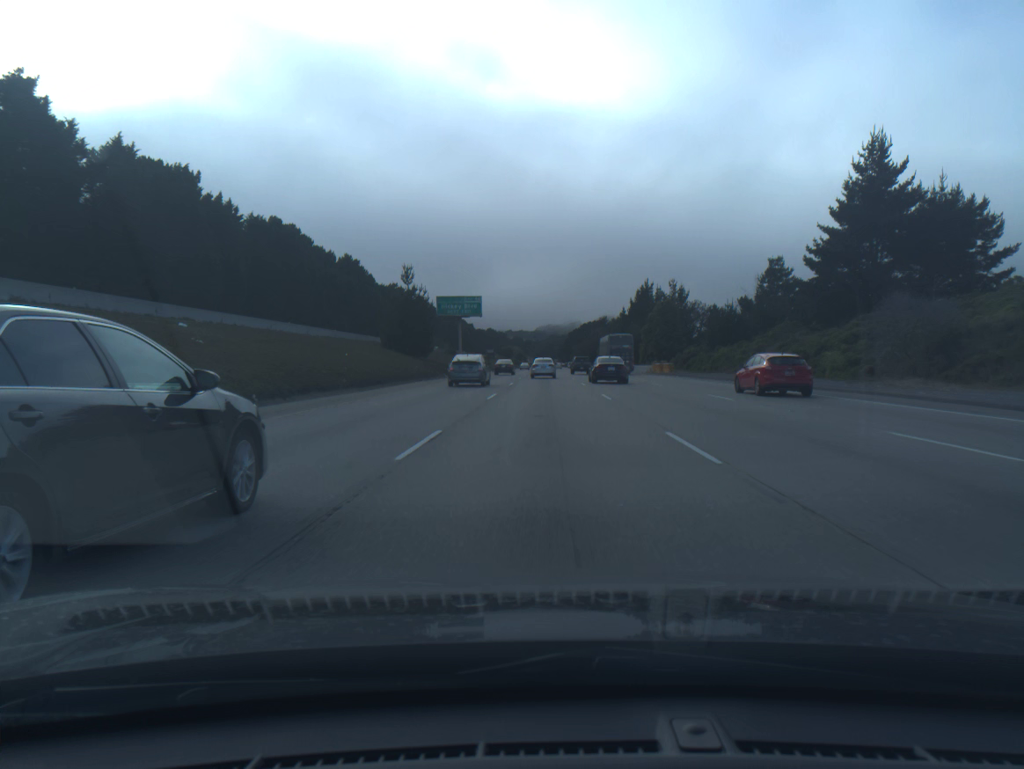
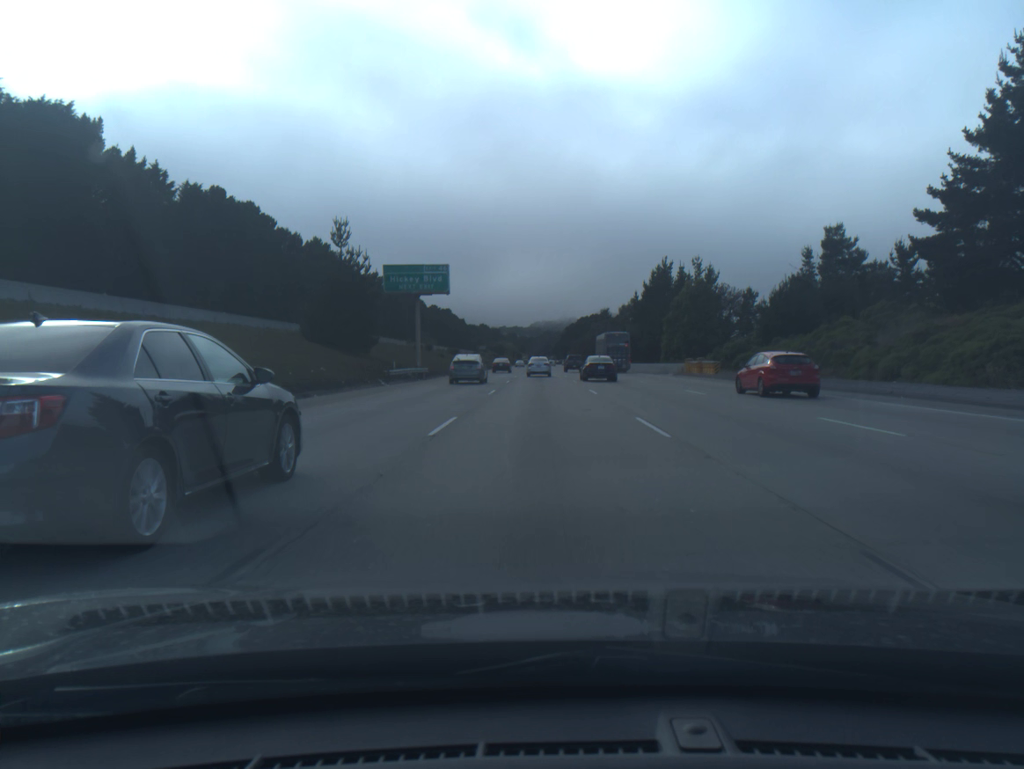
(+0.1, +26.2) m; 0°
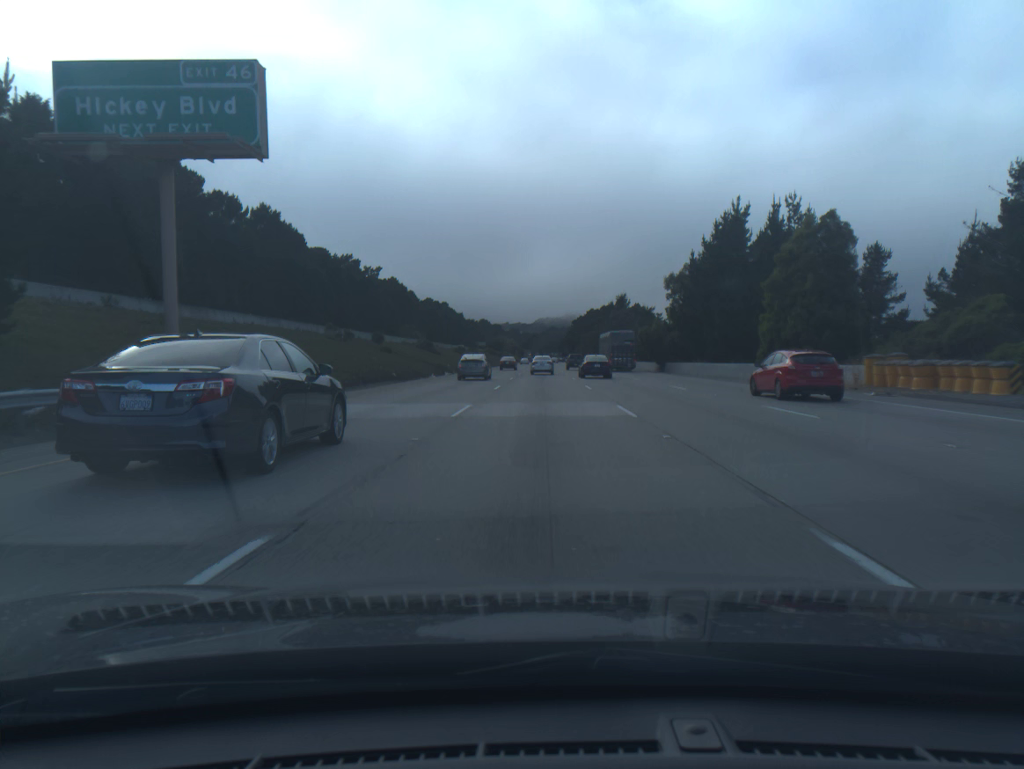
(0.0, +40.2) m; 0°
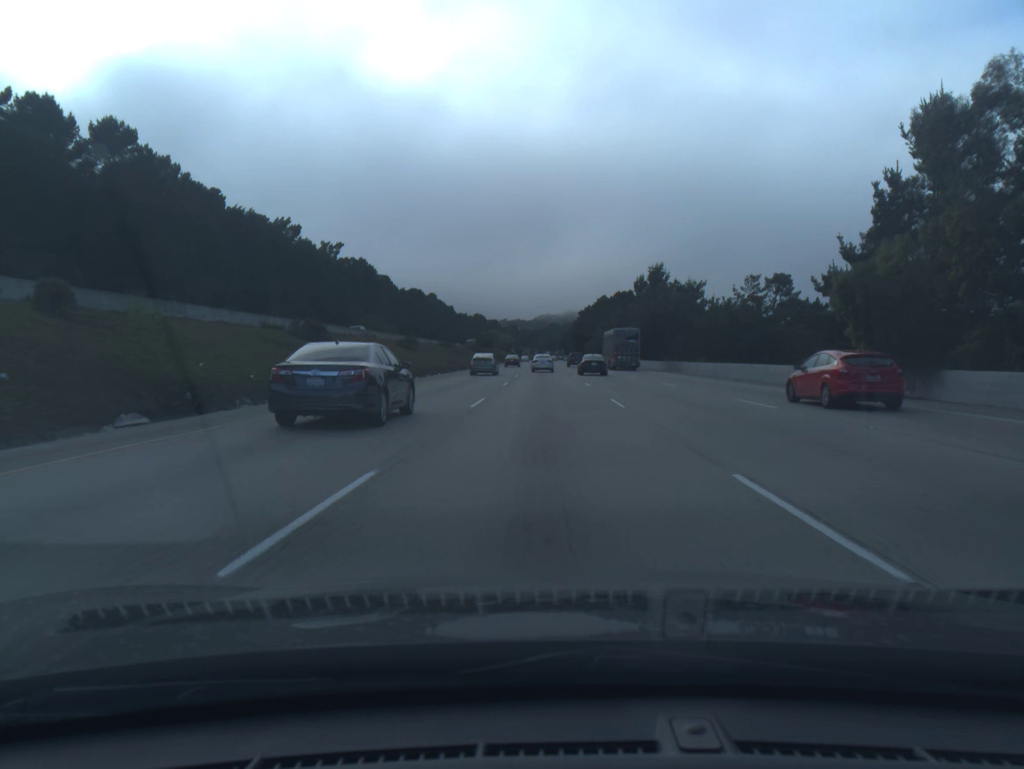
(-0.1, +55.4) m; 0°
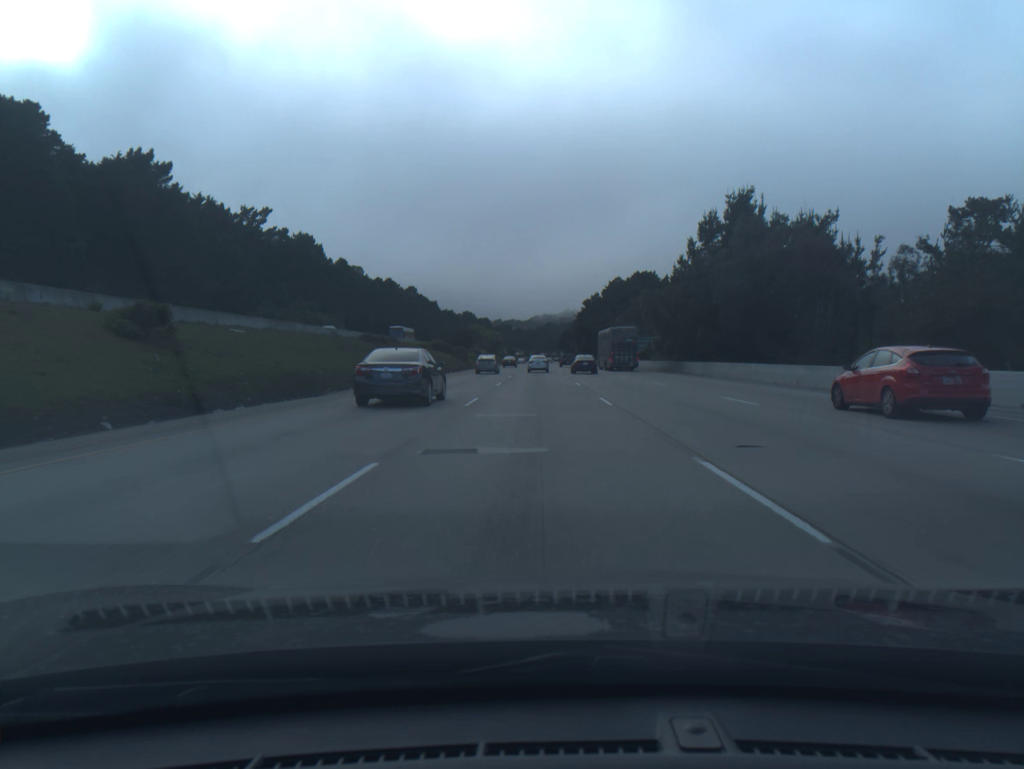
(+0.2, +57.6) m; 0°
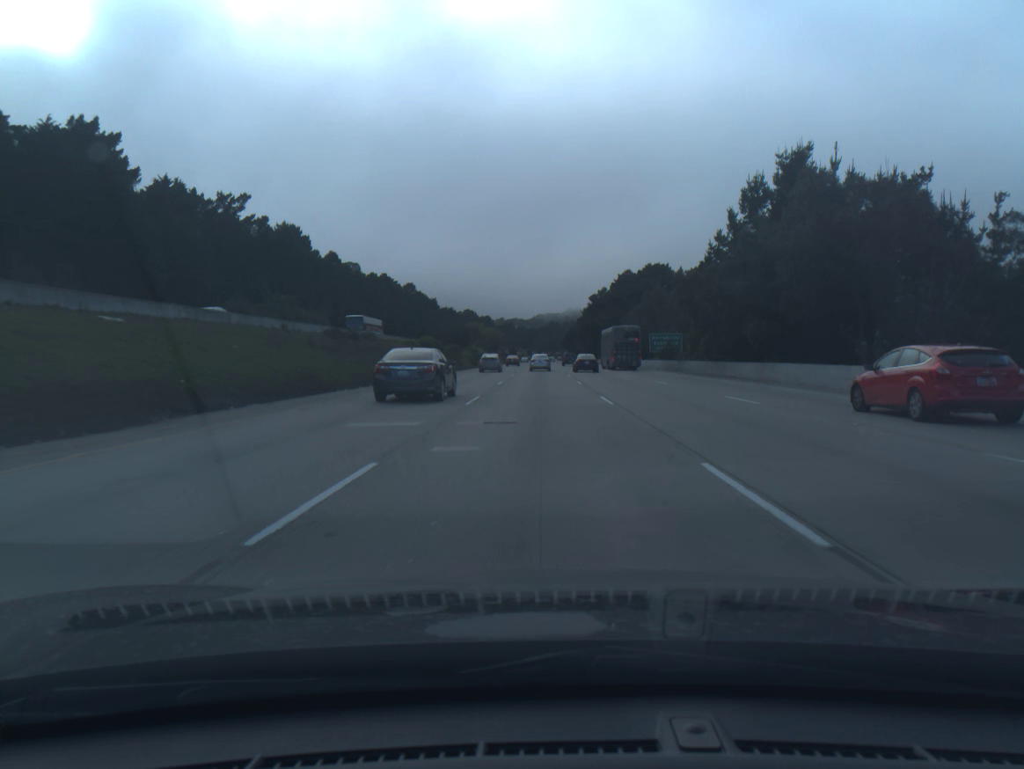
(0.0, +14.7) m; 0°
